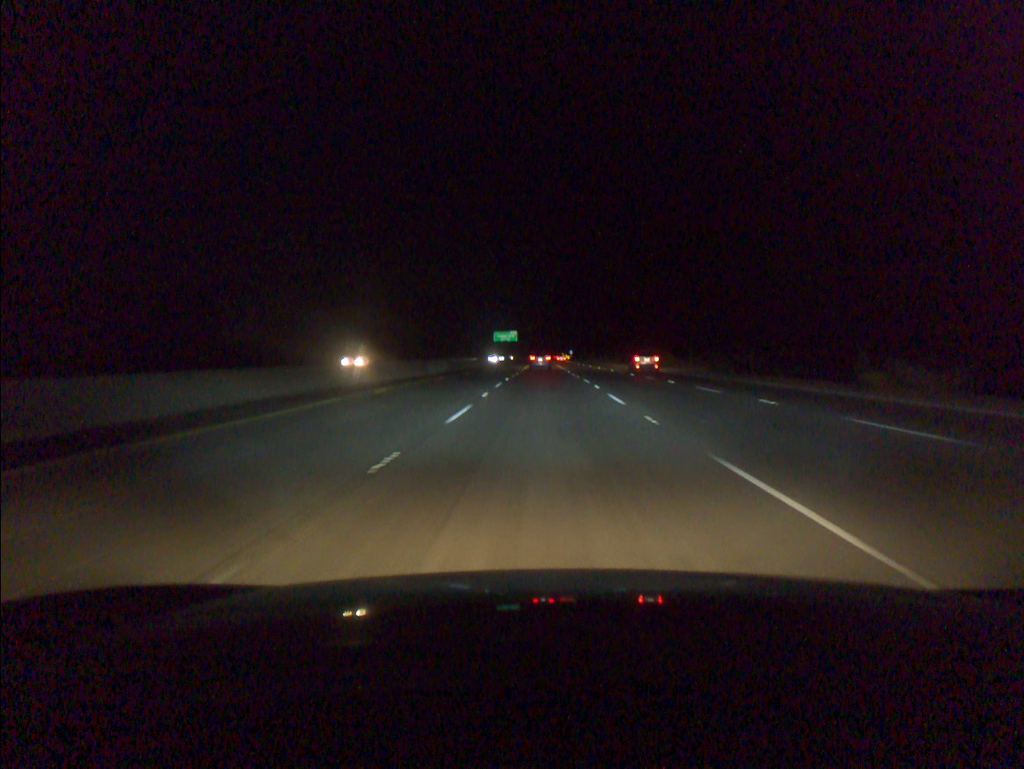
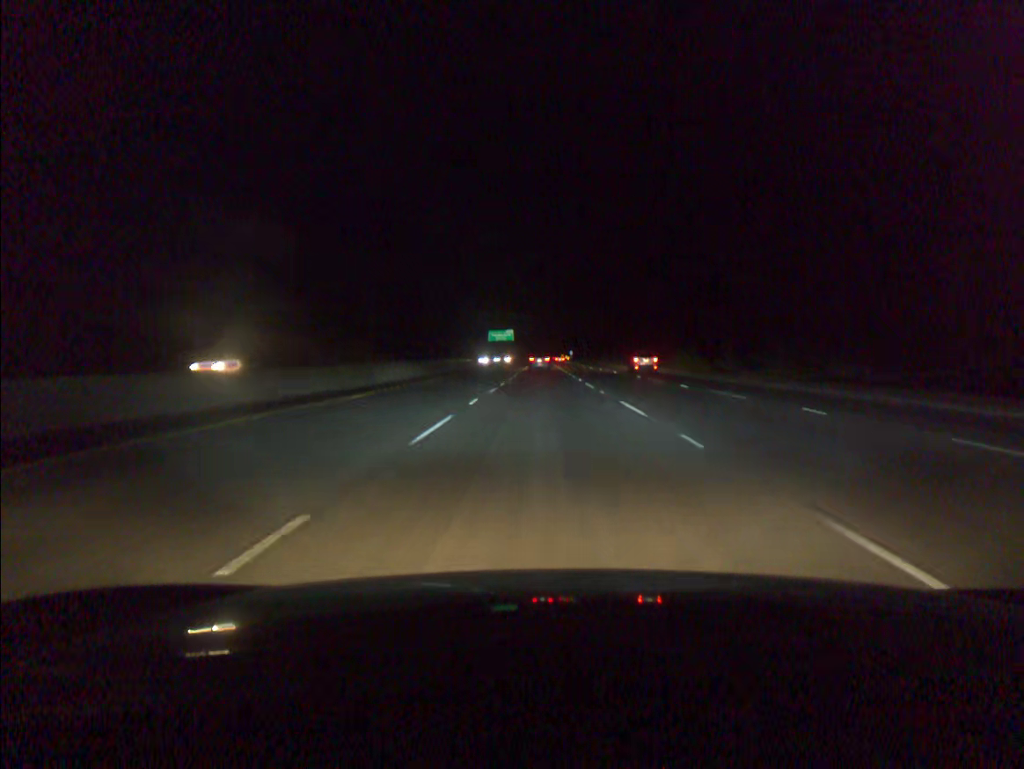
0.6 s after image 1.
(0.0, +18.2) m; 0°
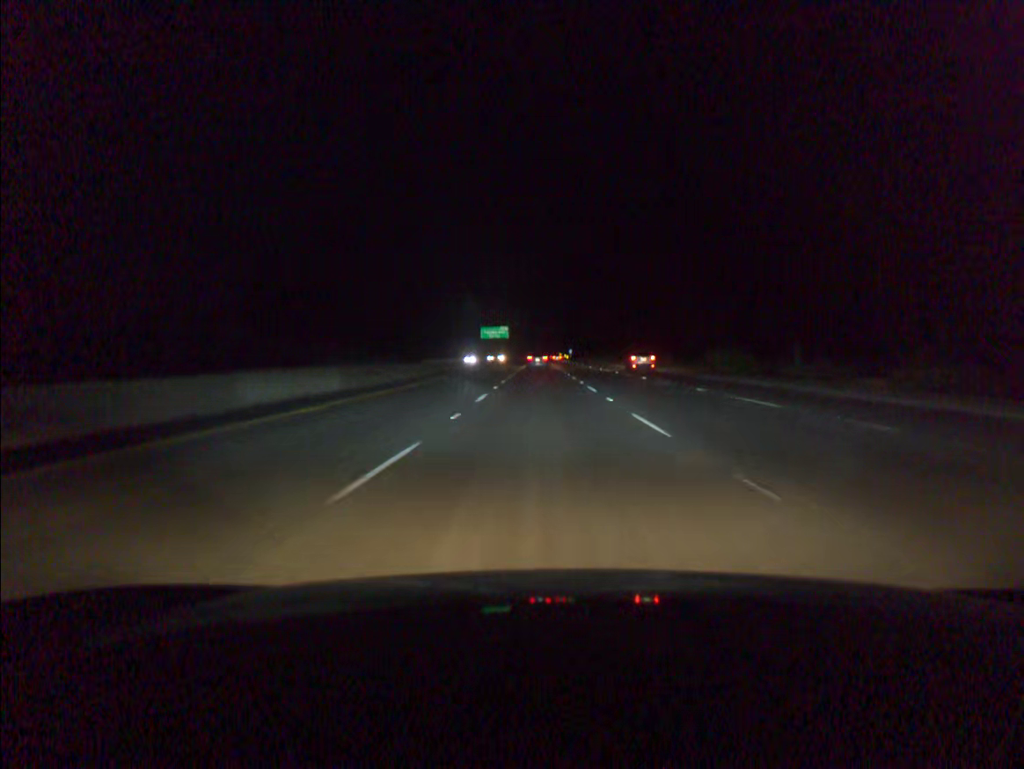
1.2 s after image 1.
(0.0, +18.2) m; 0°
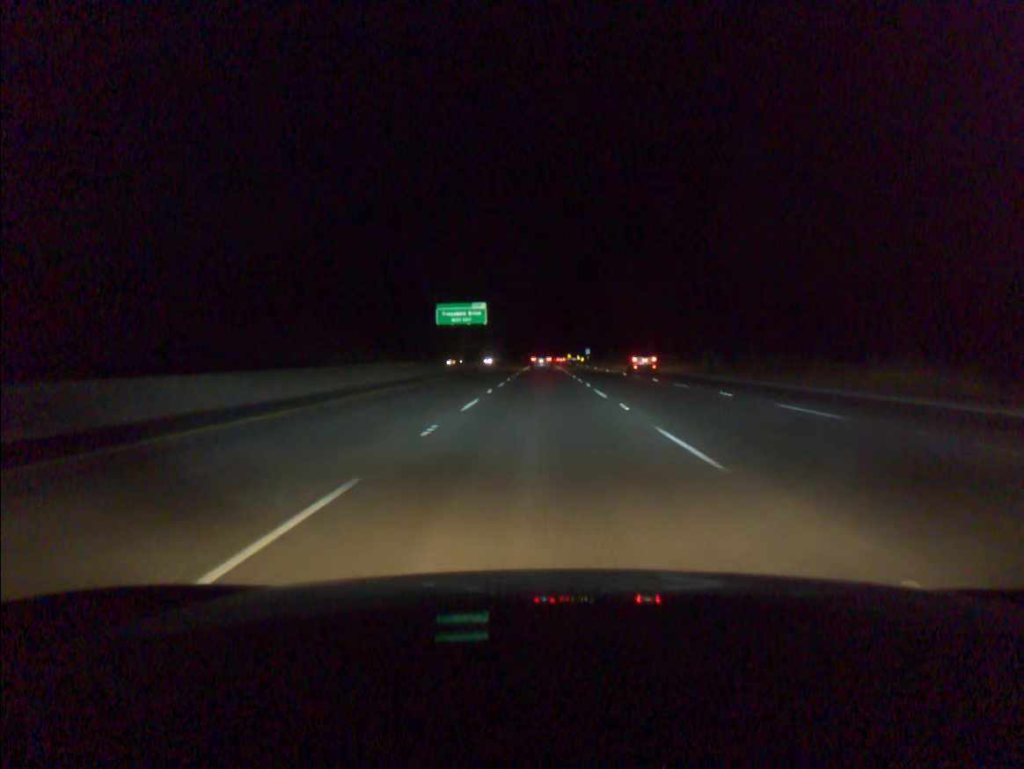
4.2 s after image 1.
(-0.2, +91.0) m; 0°
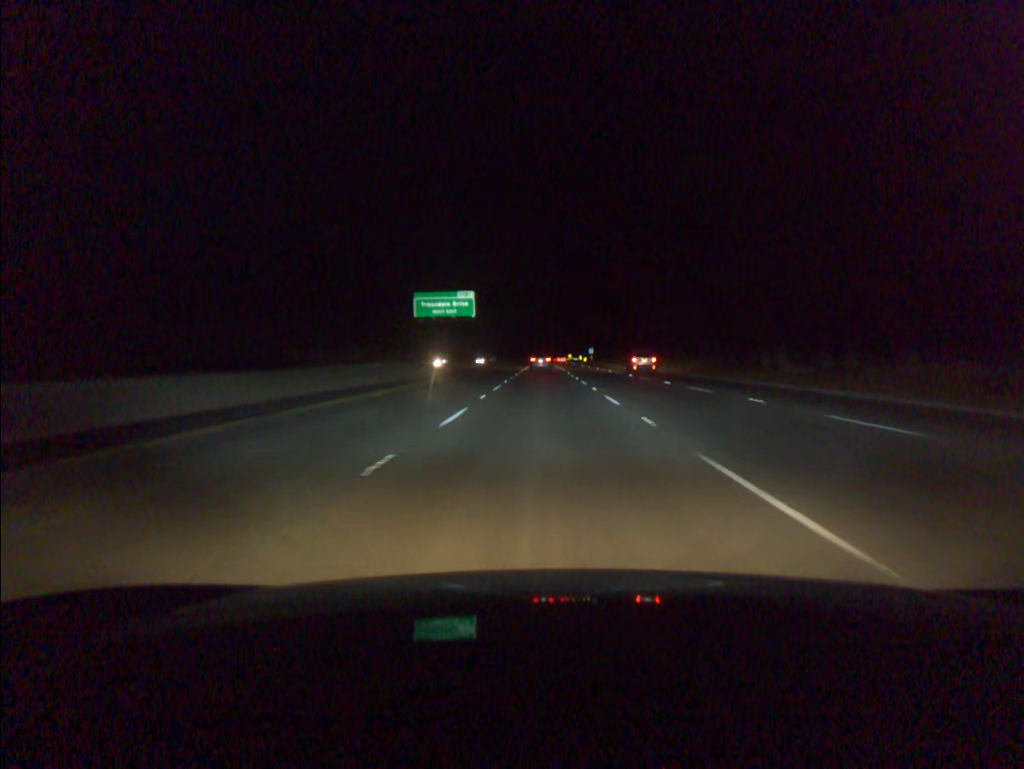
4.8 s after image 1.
(0.0, +18.2) m; 0°
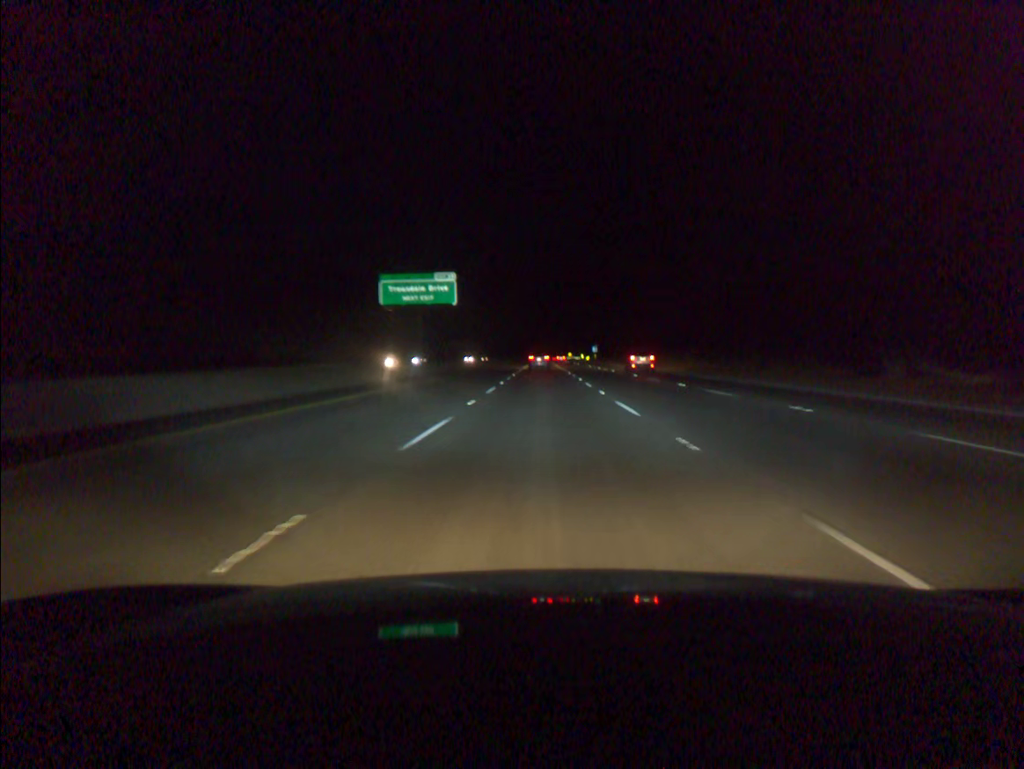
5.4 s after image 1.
(0.0, +18.2) m; 0°
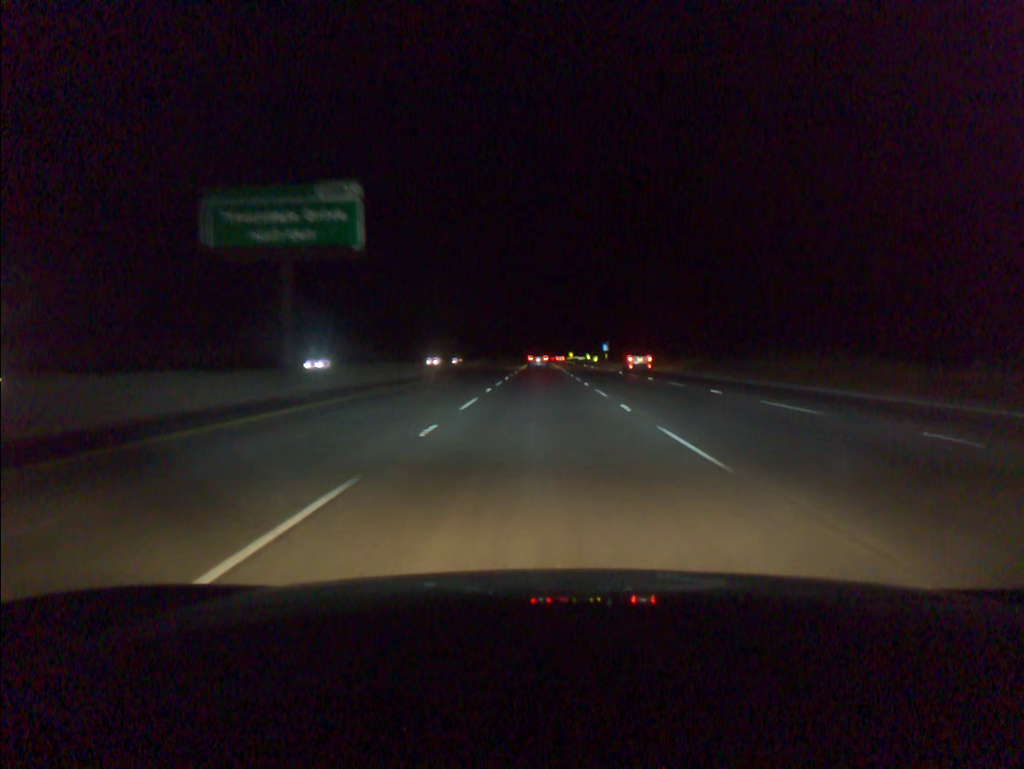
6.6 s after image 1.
(0.0, +36.5) m; 0°
